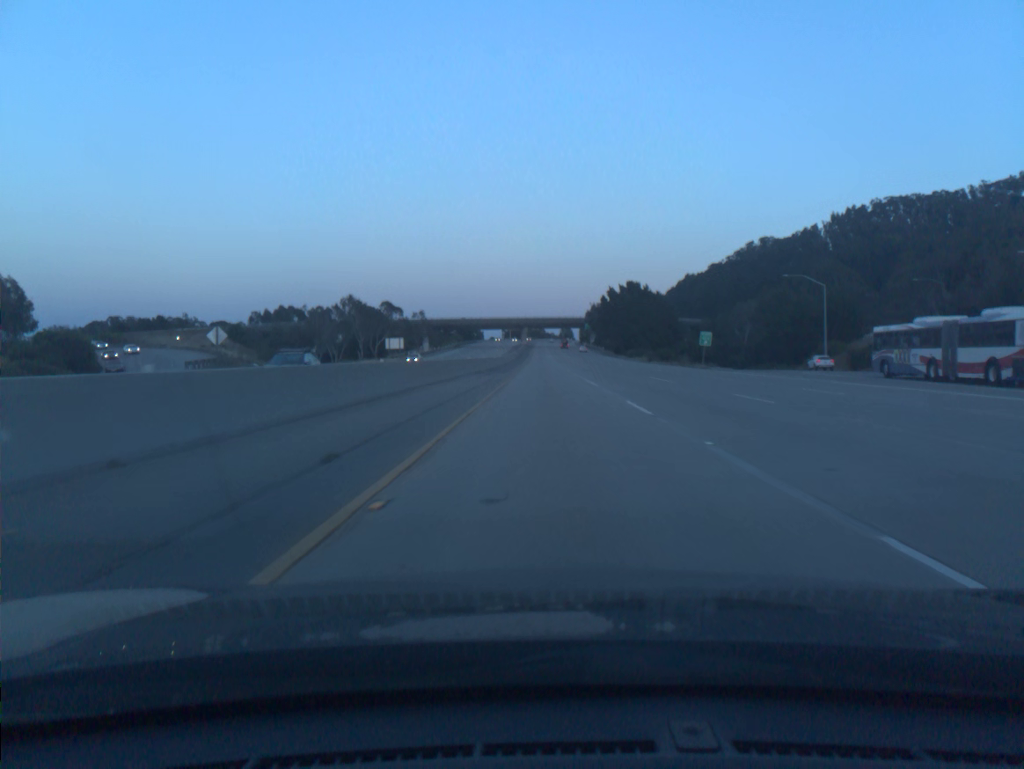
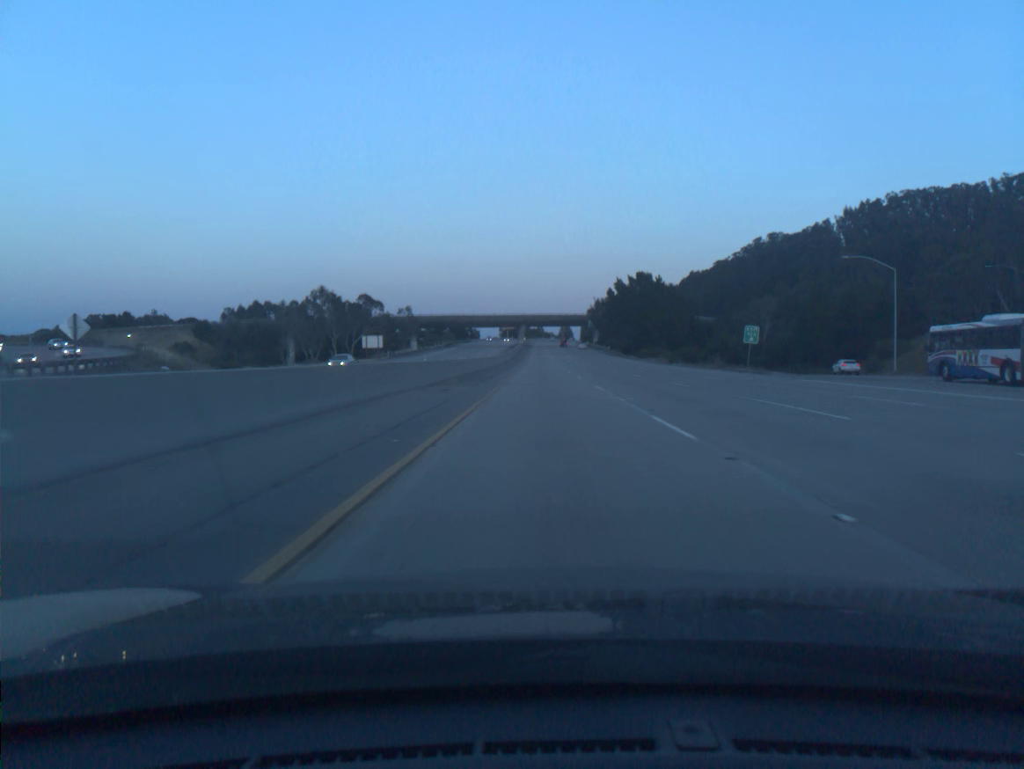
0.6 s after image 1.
(0.0, +19.7) m; 0°
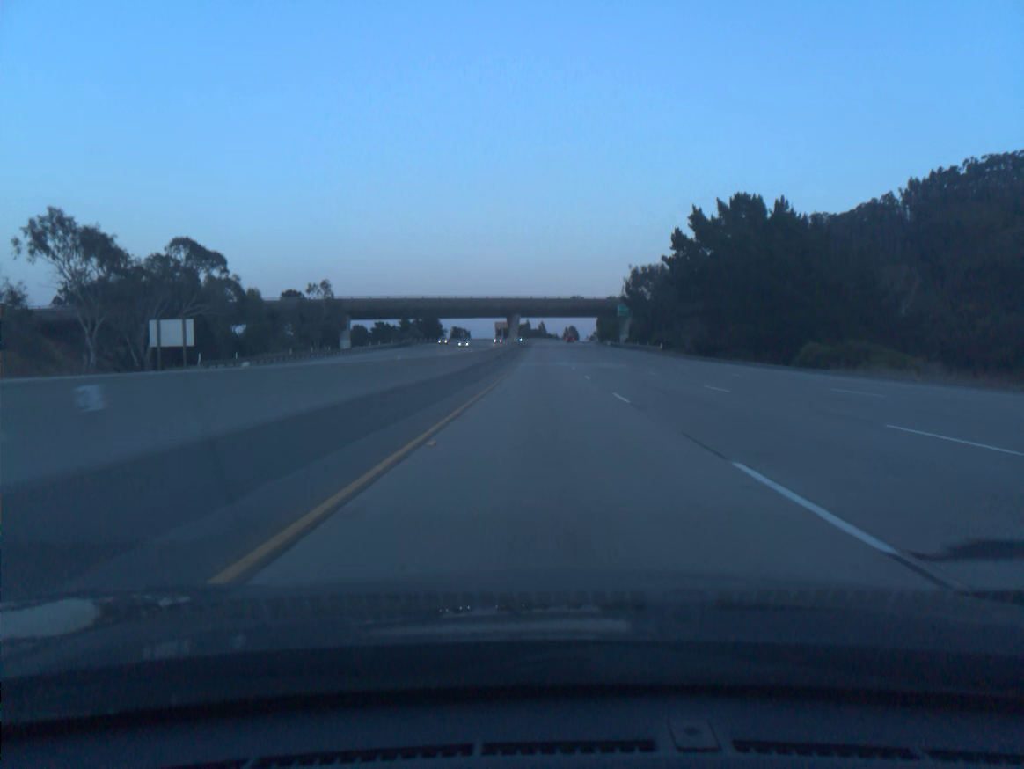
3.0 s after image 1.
(+0.1, +78.6) m; 0°
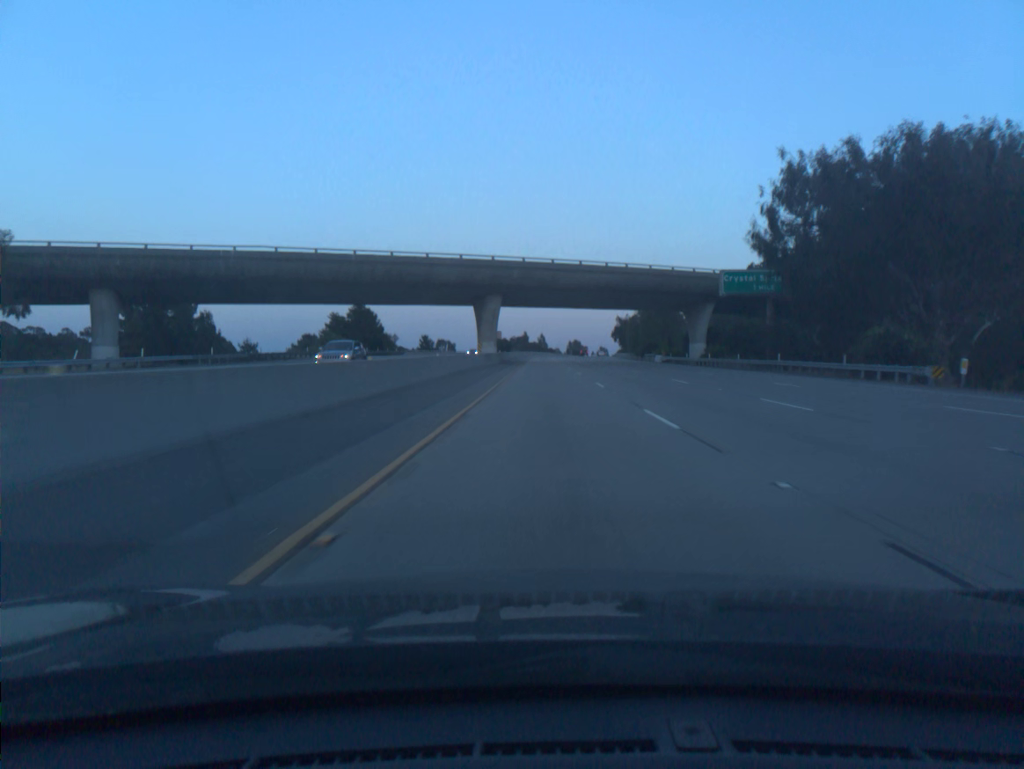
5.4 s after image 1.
(-0.2, +78.0) m; 0°
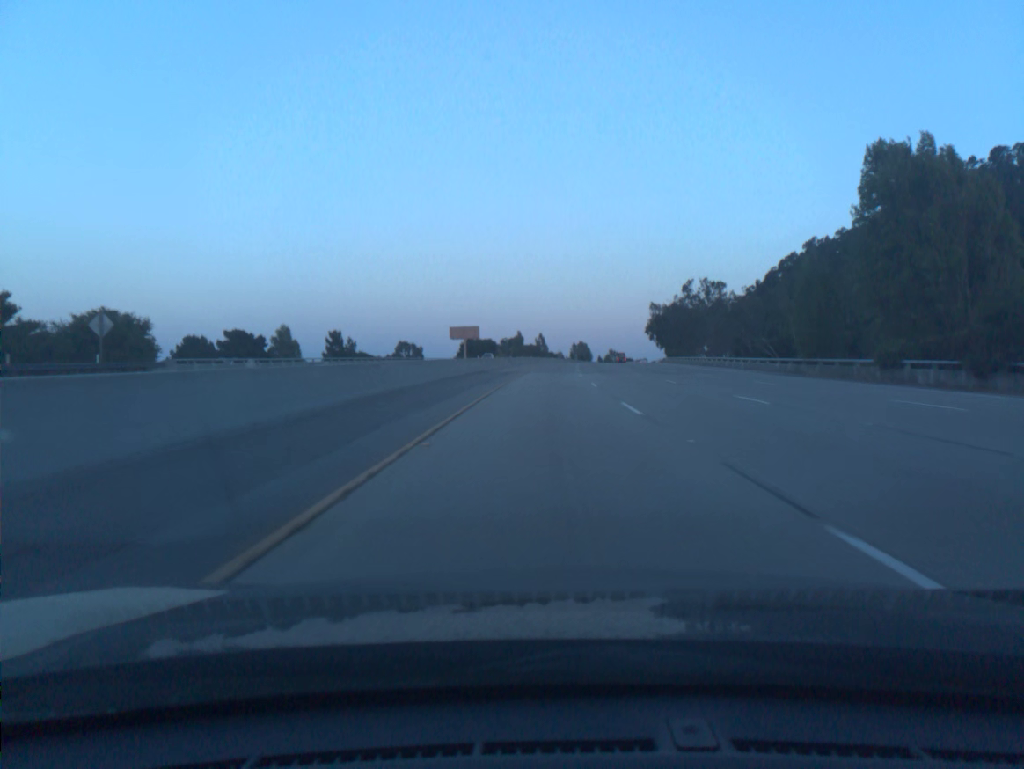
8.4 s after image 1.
(+0.2, +96.9) m; 0°
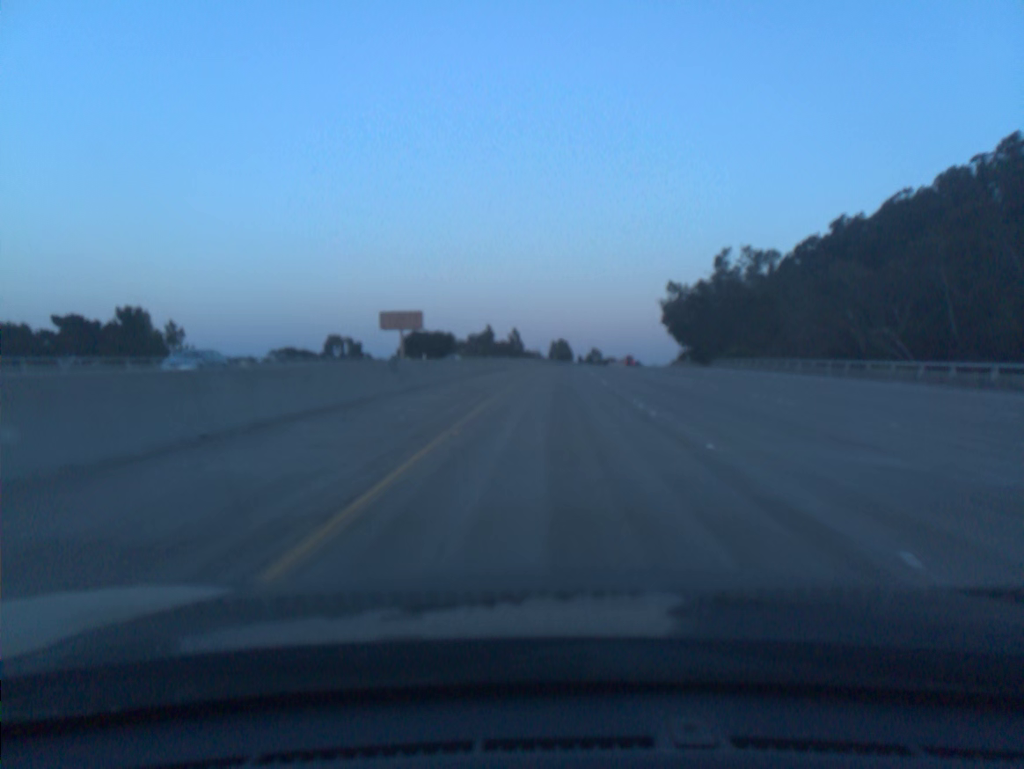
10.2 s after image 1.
(+0.6, +58.4) m; +2°
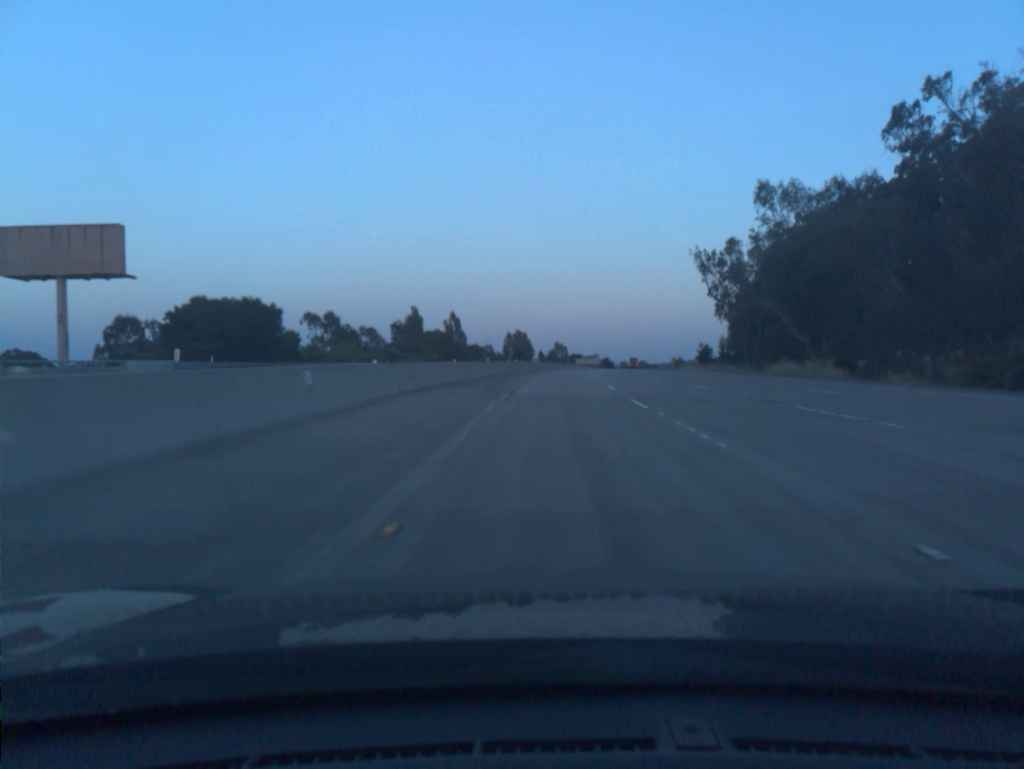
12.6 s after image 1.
(+2.3, +78.3) m; +3°
